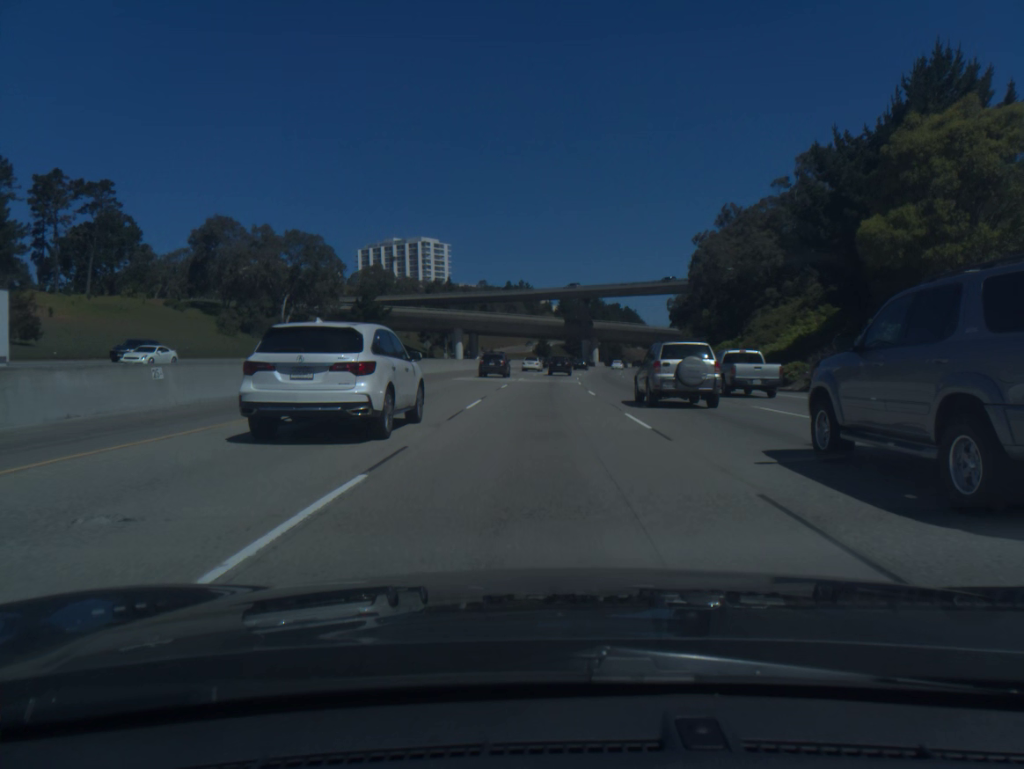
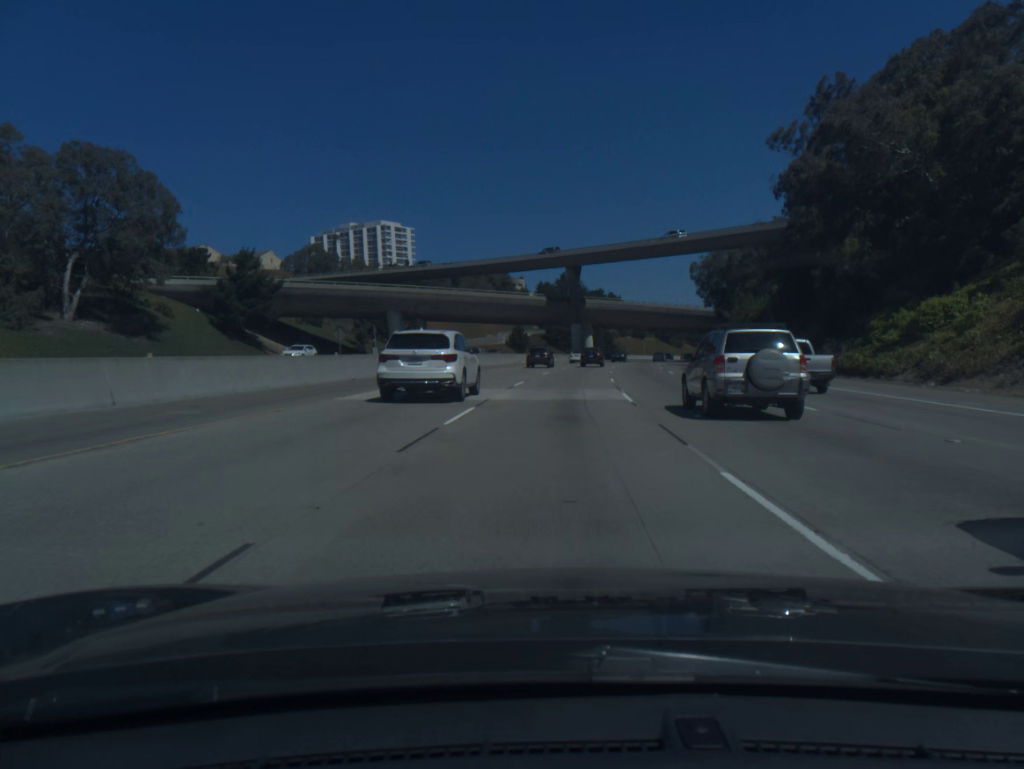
(+0.4, +49.3) m; +2°
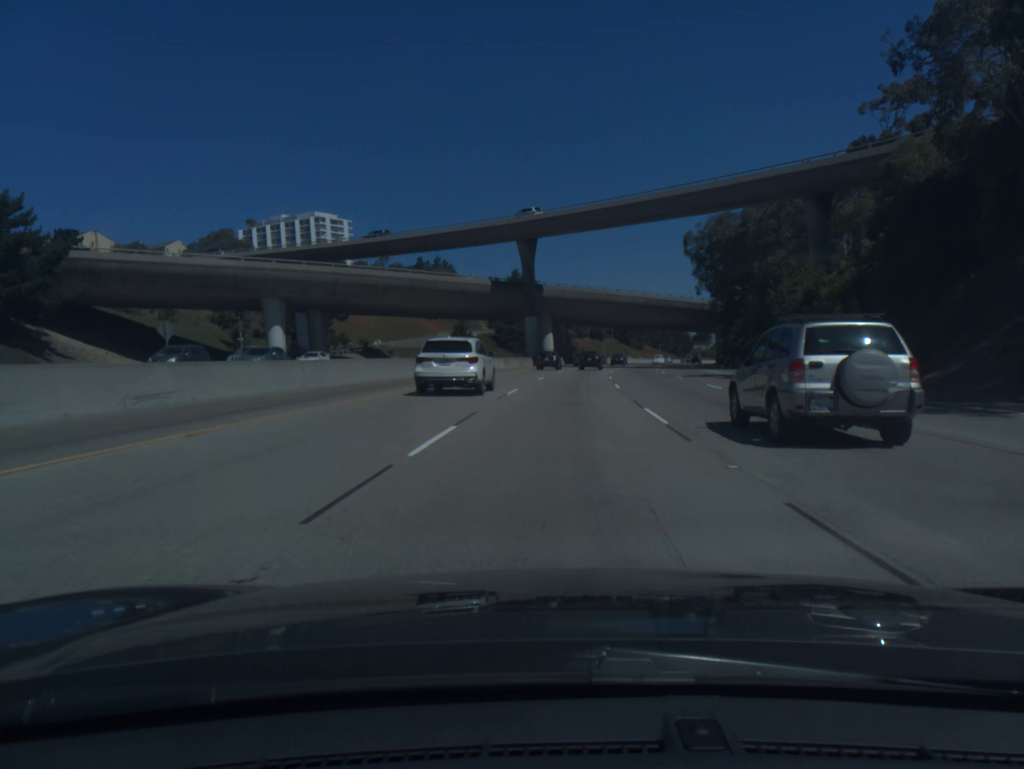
(+0.9, +33.1) m; +3°
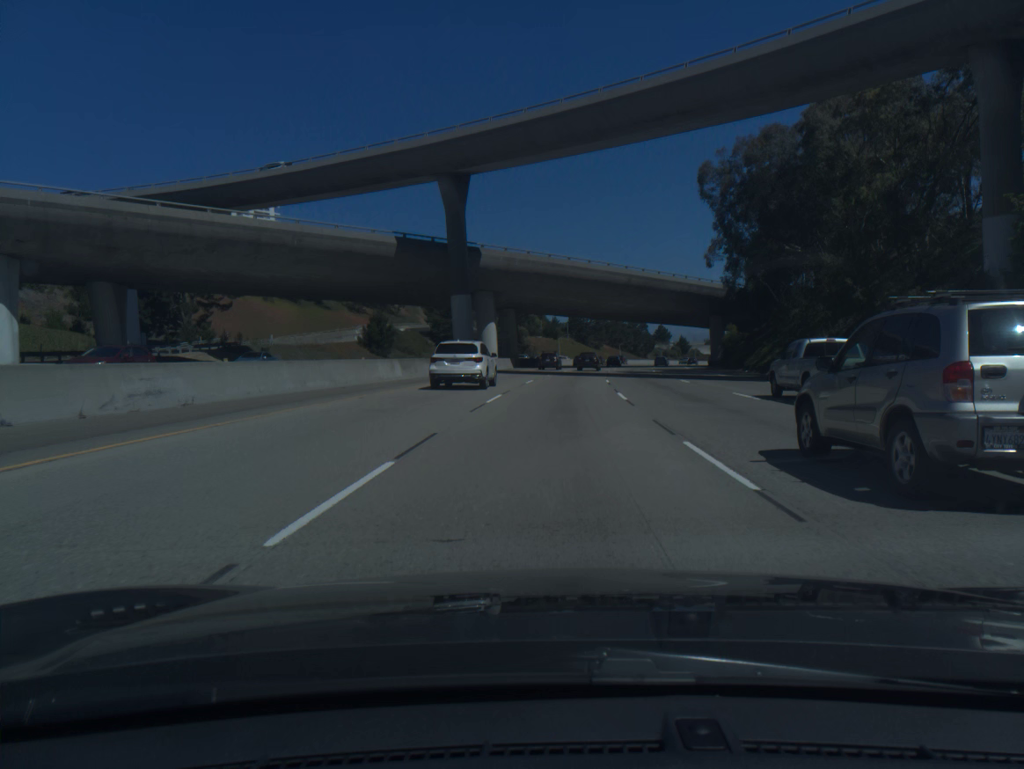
(+1.0, +33.3) m; +3°
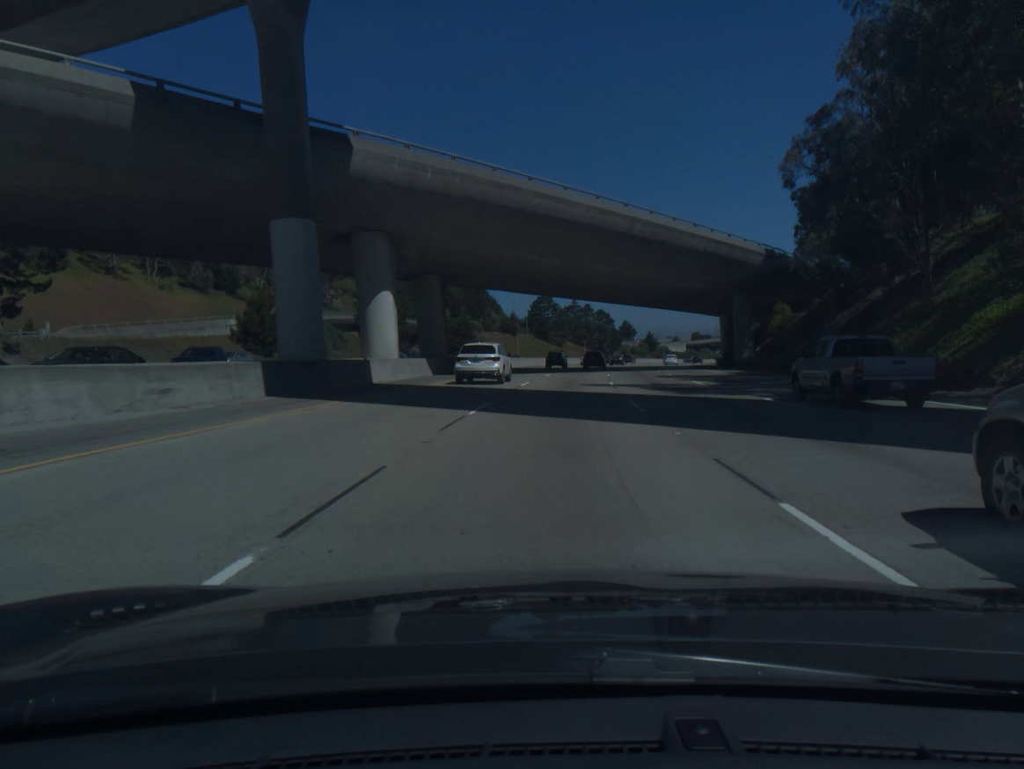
(+0.9, +33.3) m; +3°
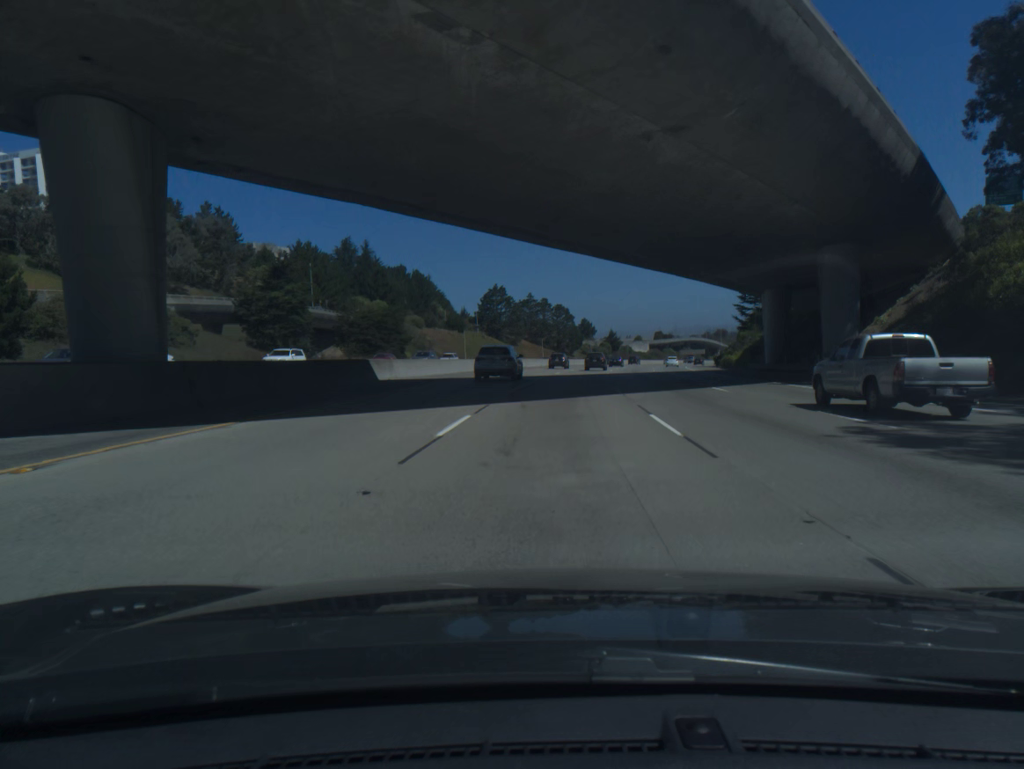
(+0.9, +33.4) m; +3°
